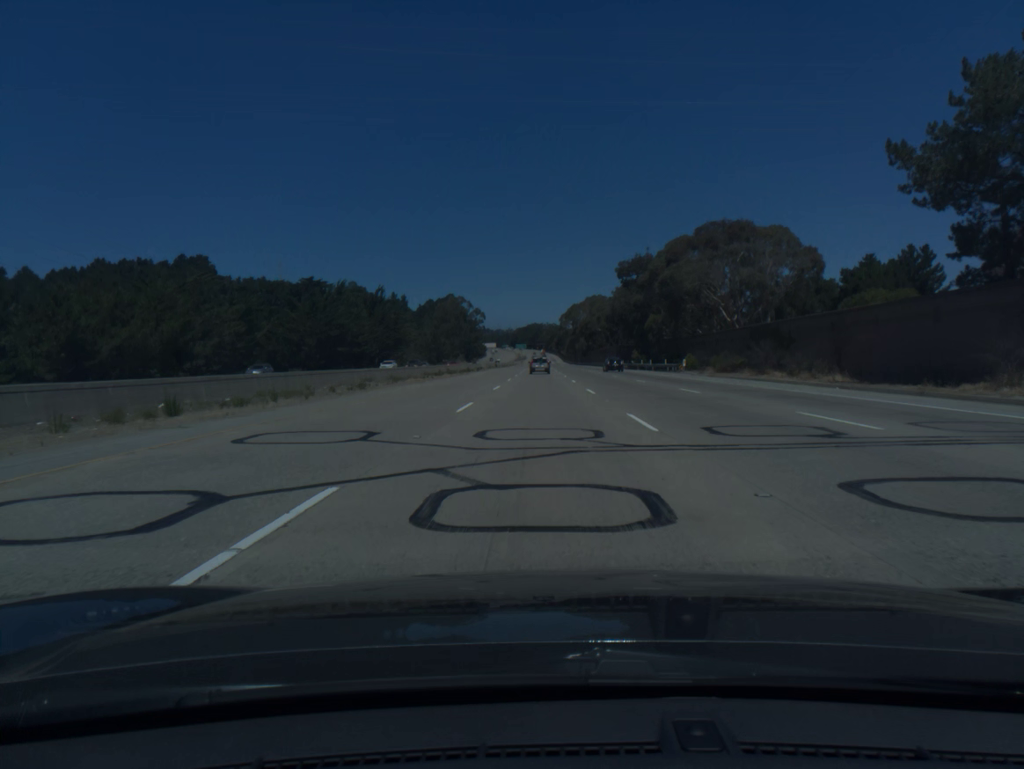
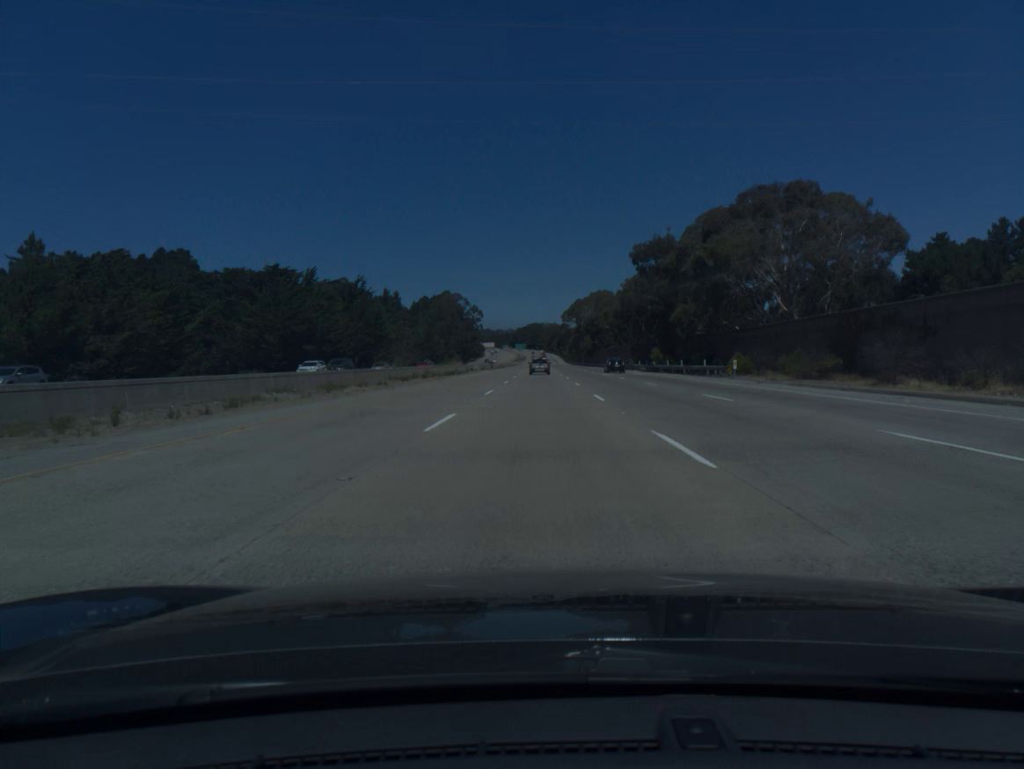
(0.0, +18.9) m; 0°
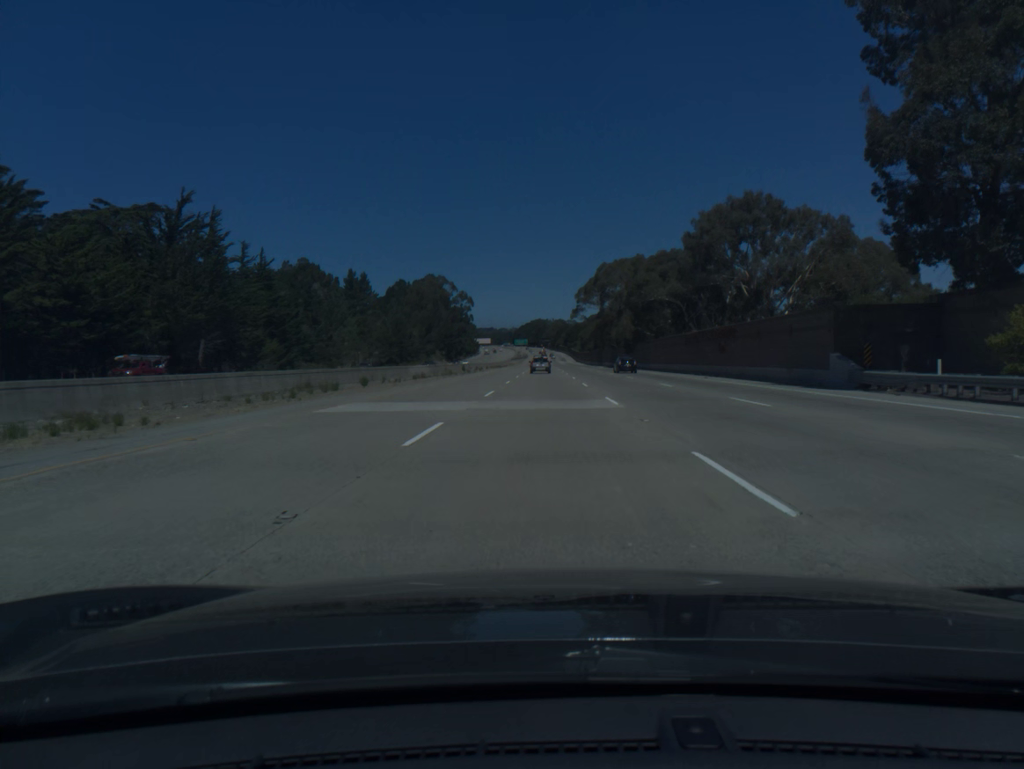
(-0.1, +75.9) m; 0°
